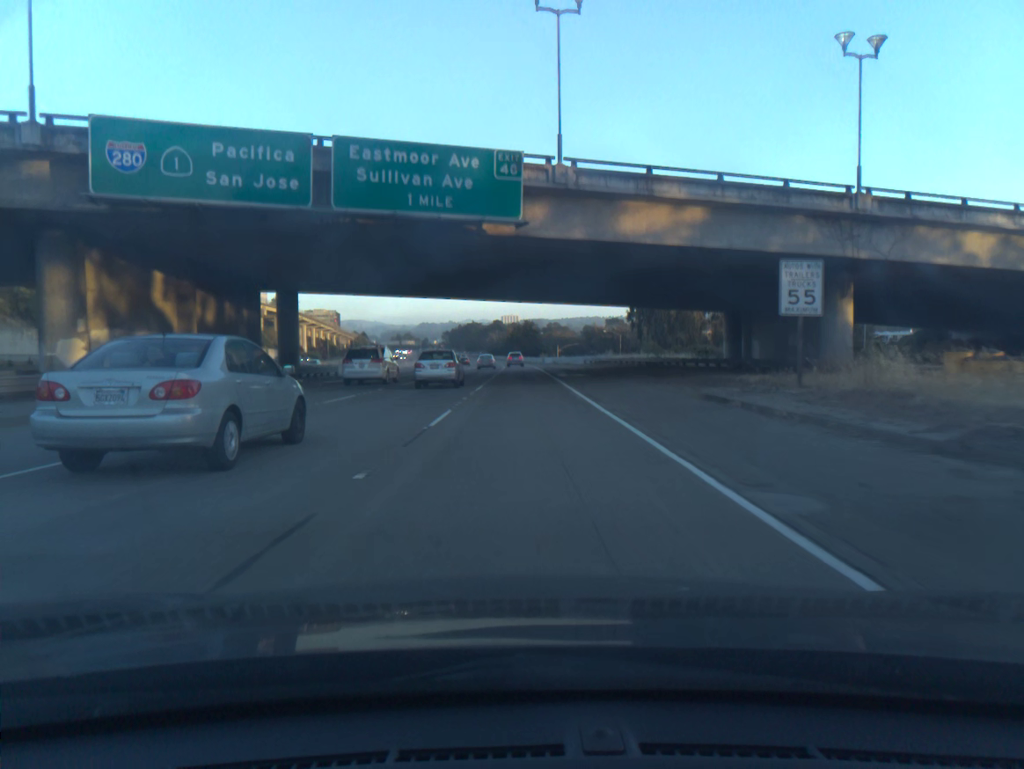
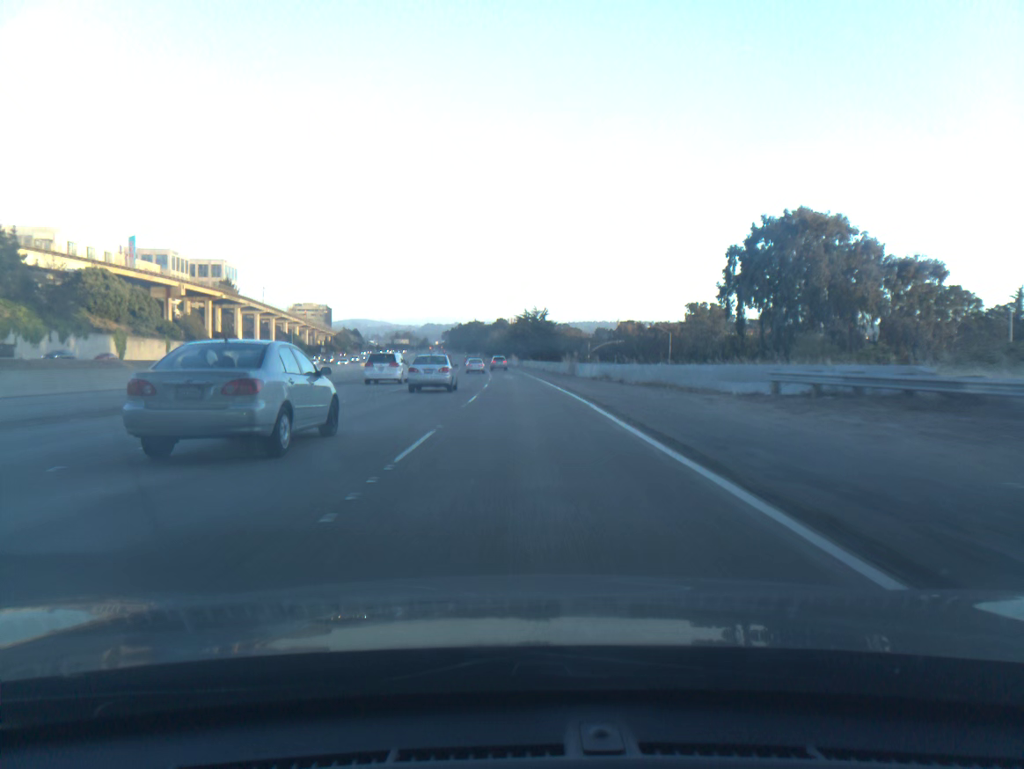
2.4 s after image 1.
(+0.1, +62.5) m; 0°
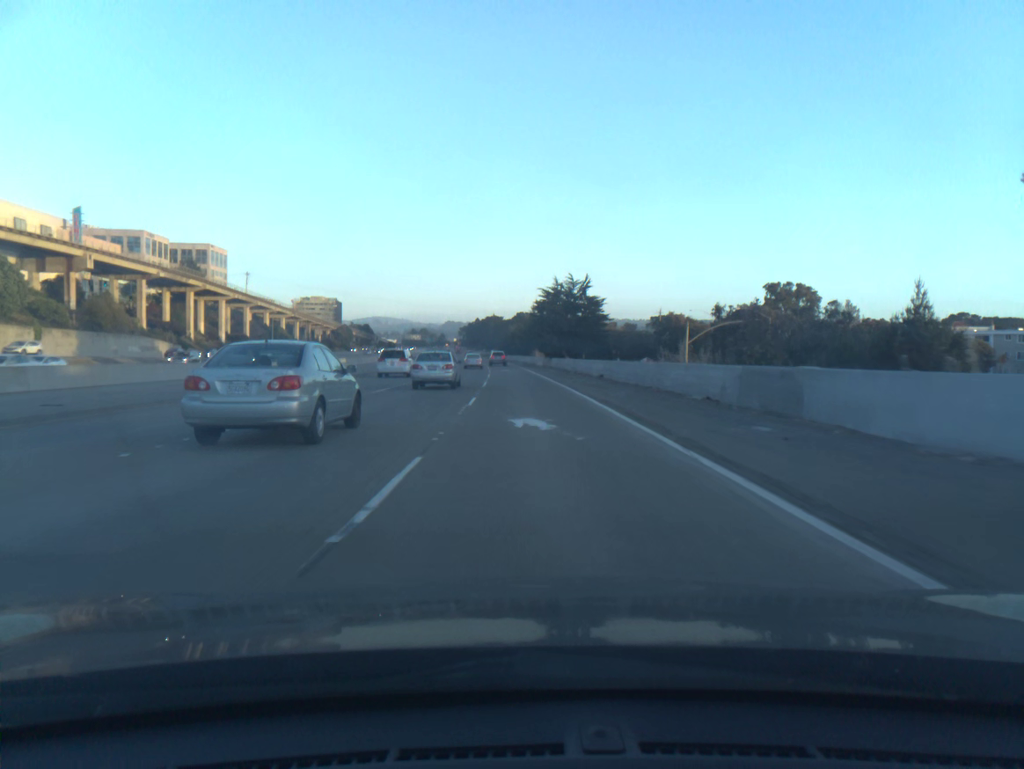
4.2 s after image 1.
(-0.6, +46.9) m; -2°
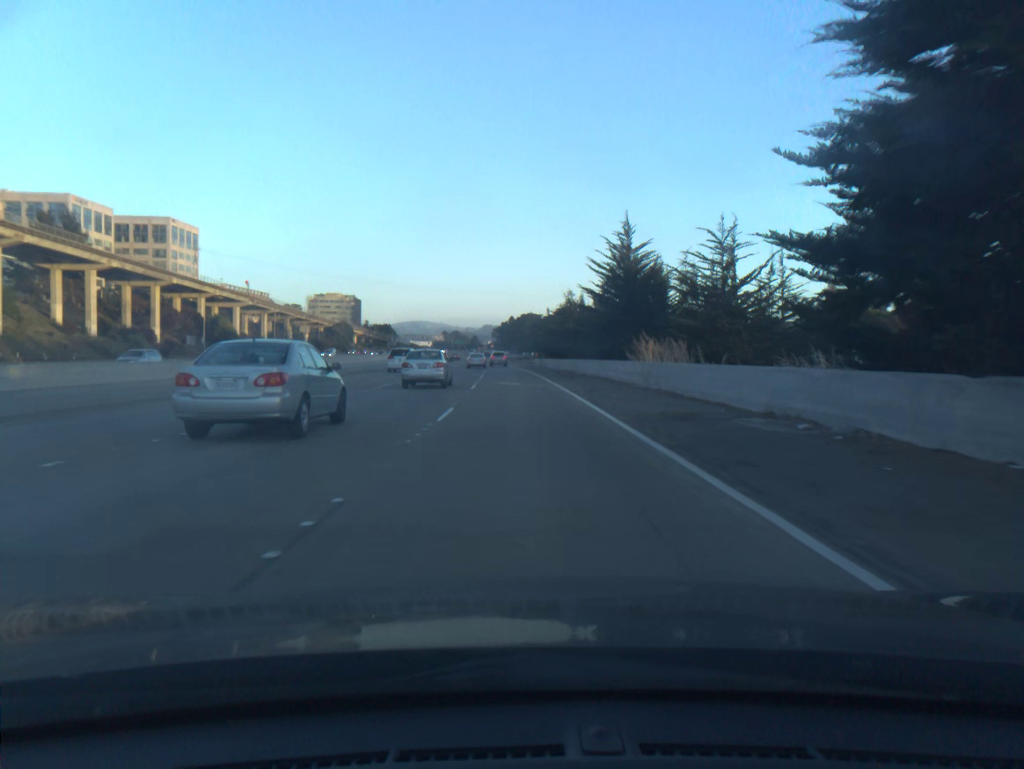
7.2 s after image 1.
(-1.5, +78.4) m; -3°
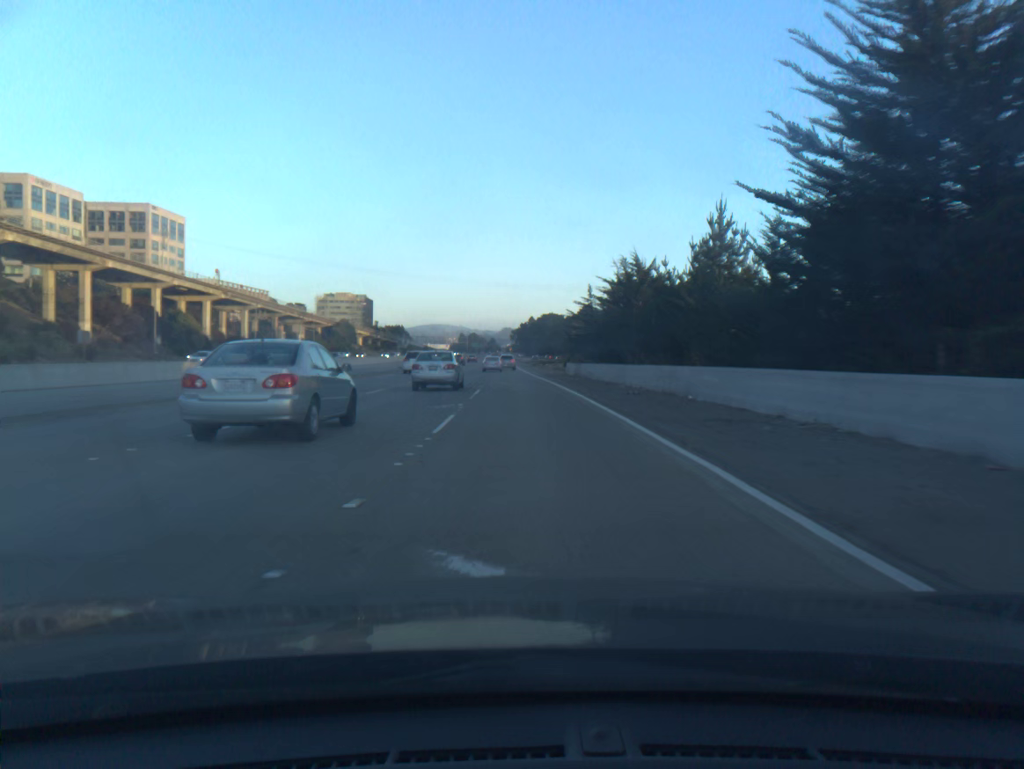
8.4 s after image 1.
(-0.4, +31.3) m; -1°
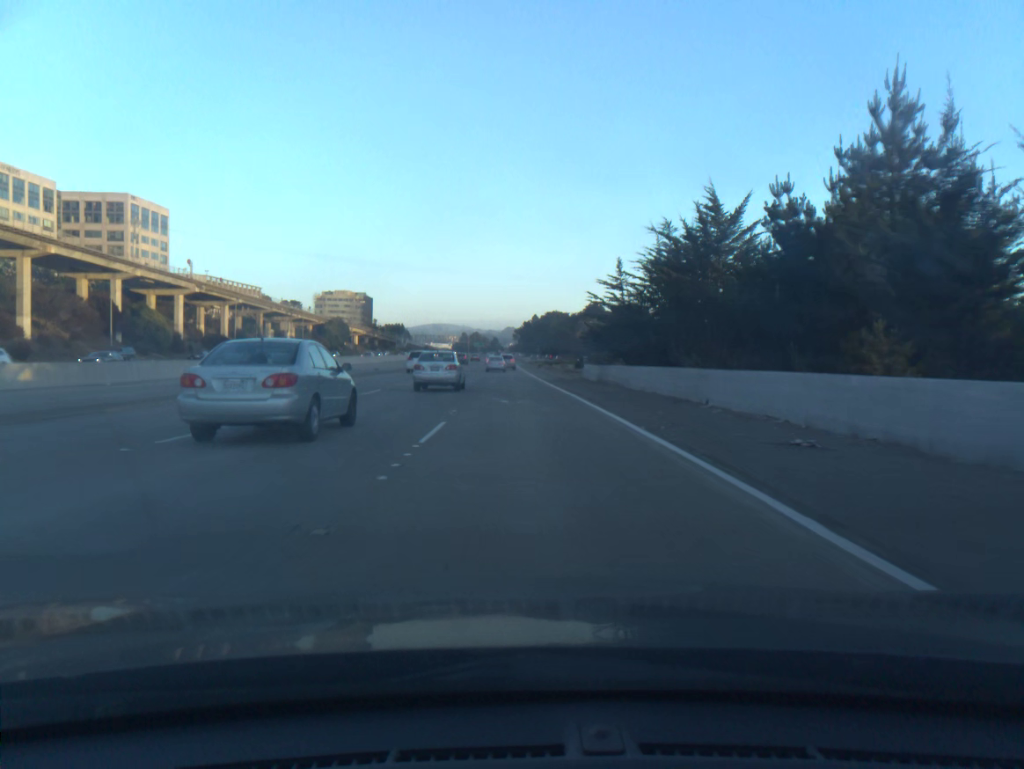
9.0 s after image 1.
(0.0, +15.6) m; 0°
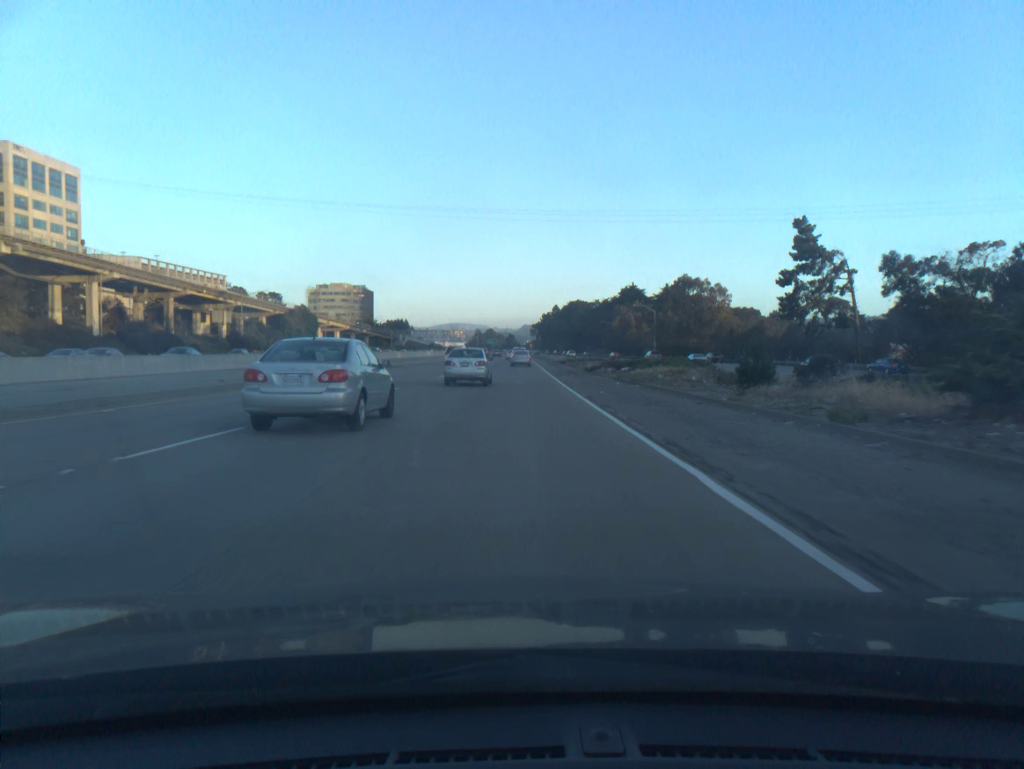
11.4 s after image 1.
(-0.6, +60.8) m; -1°
